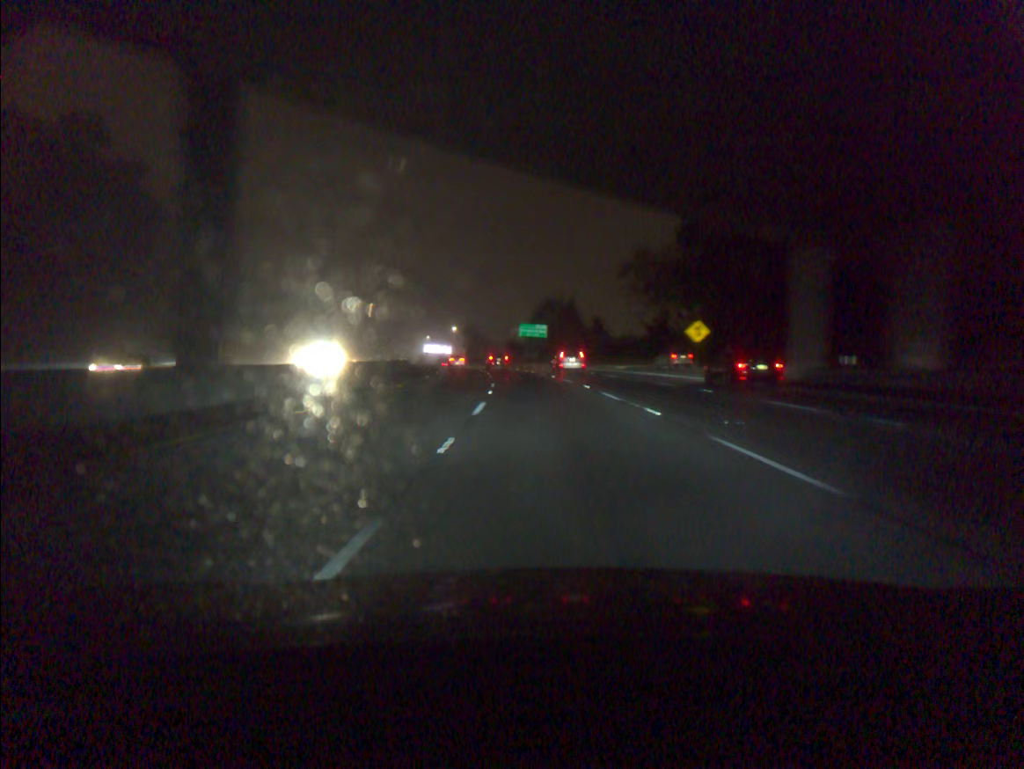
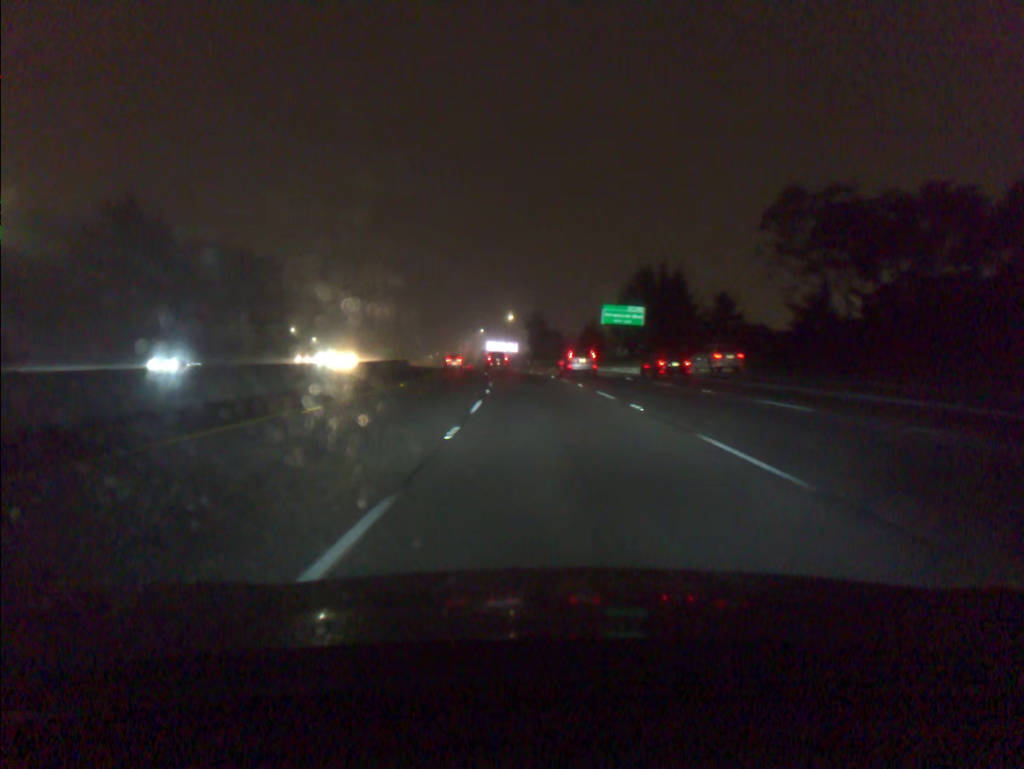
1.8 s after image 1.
(-2.6, +57.7) m; -5°
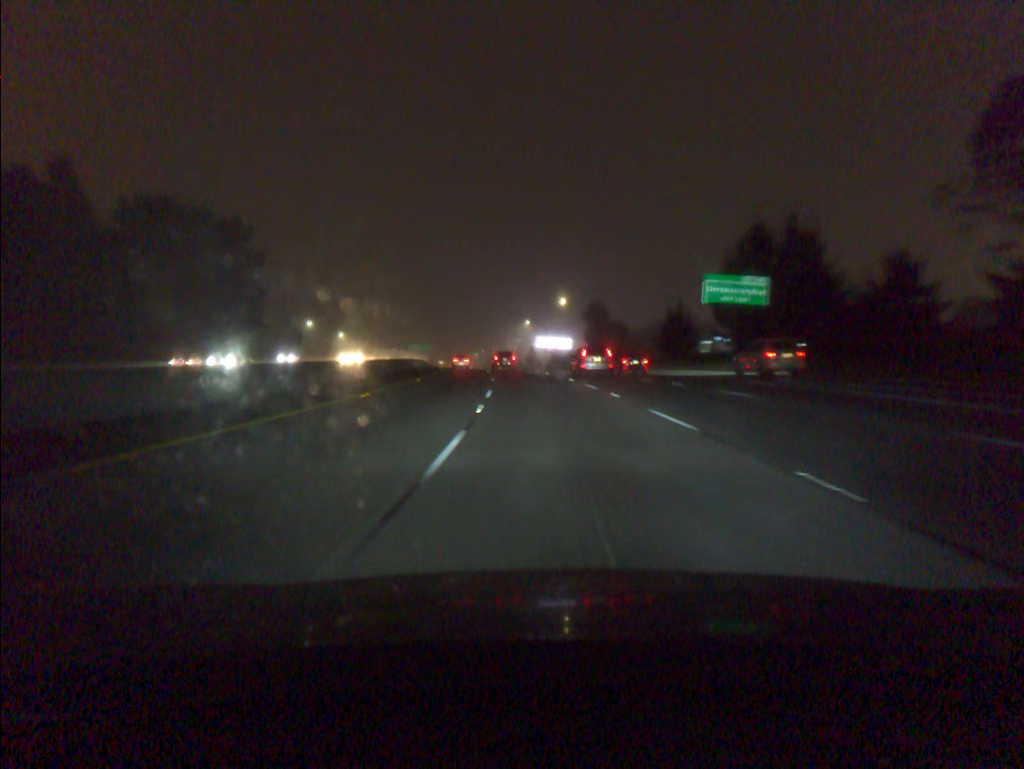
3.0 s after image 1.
(-1.3, +38.3) m; -4°
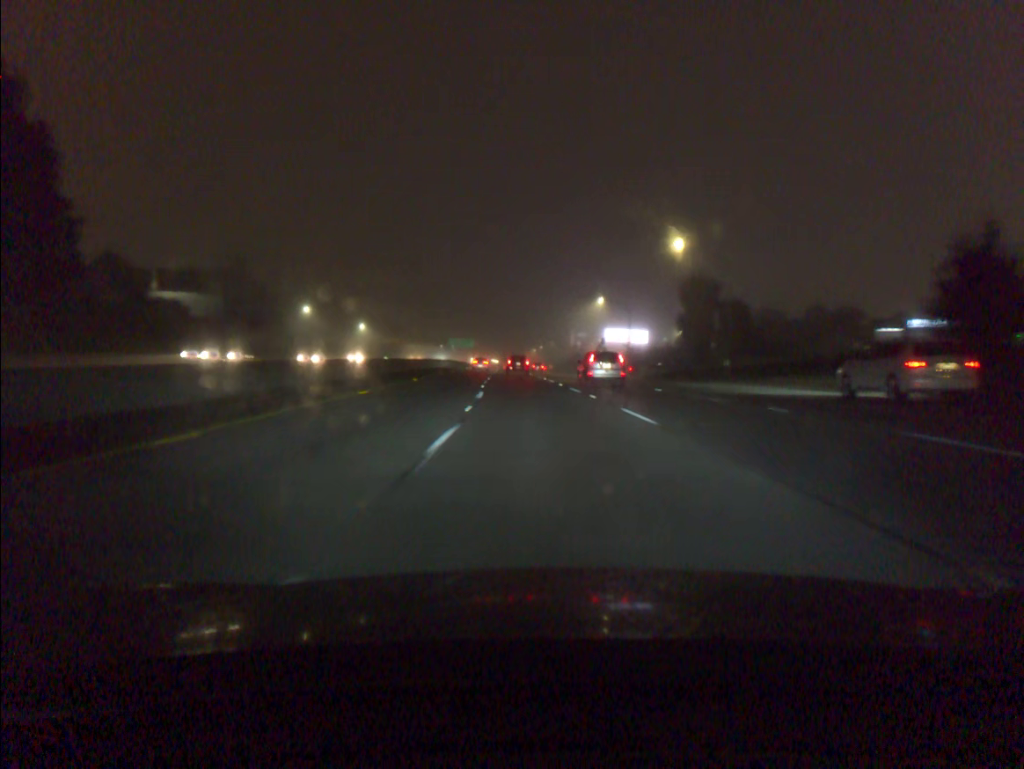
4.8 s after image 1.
(-2.4, +56.5) m; -5°
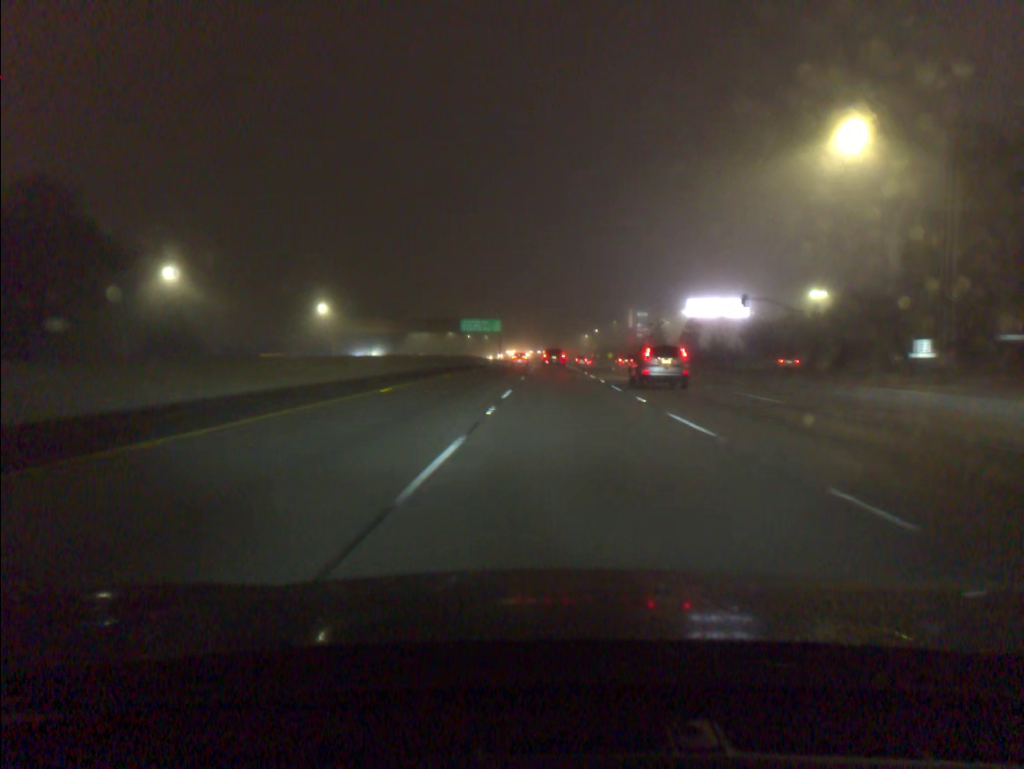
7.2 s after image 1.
(-3.1, +75.3) m; -3°
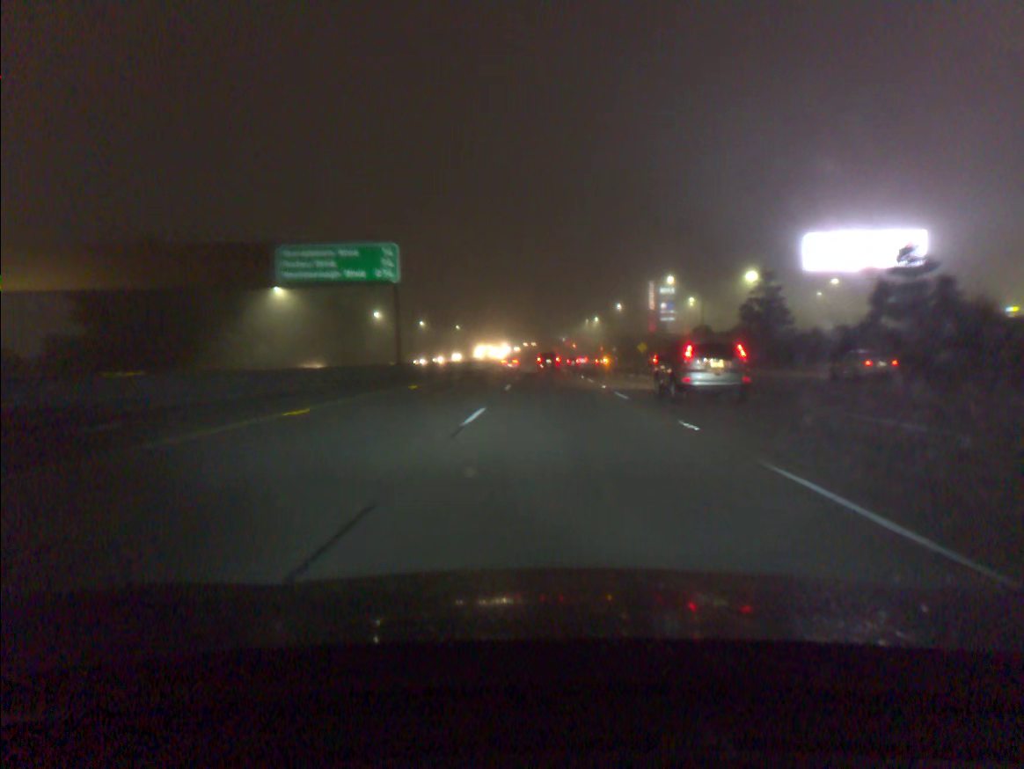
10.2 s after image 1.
(+0.9, +95.3) m; +1°
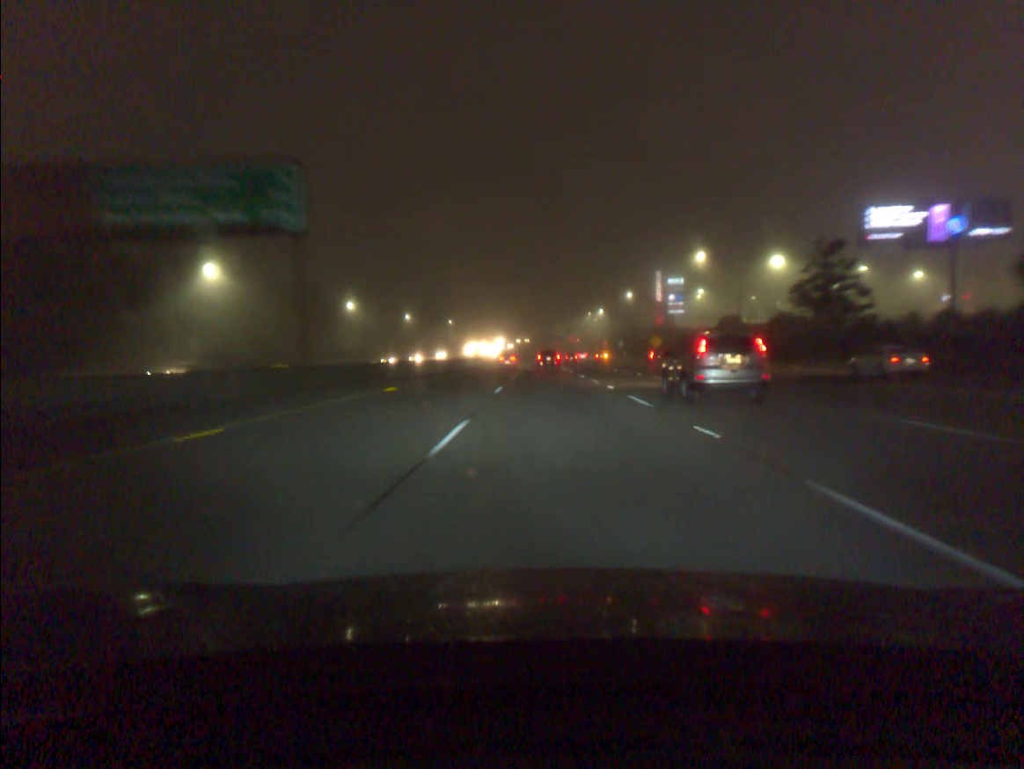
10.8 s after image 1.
(0.0, +19.2) m; 0°
